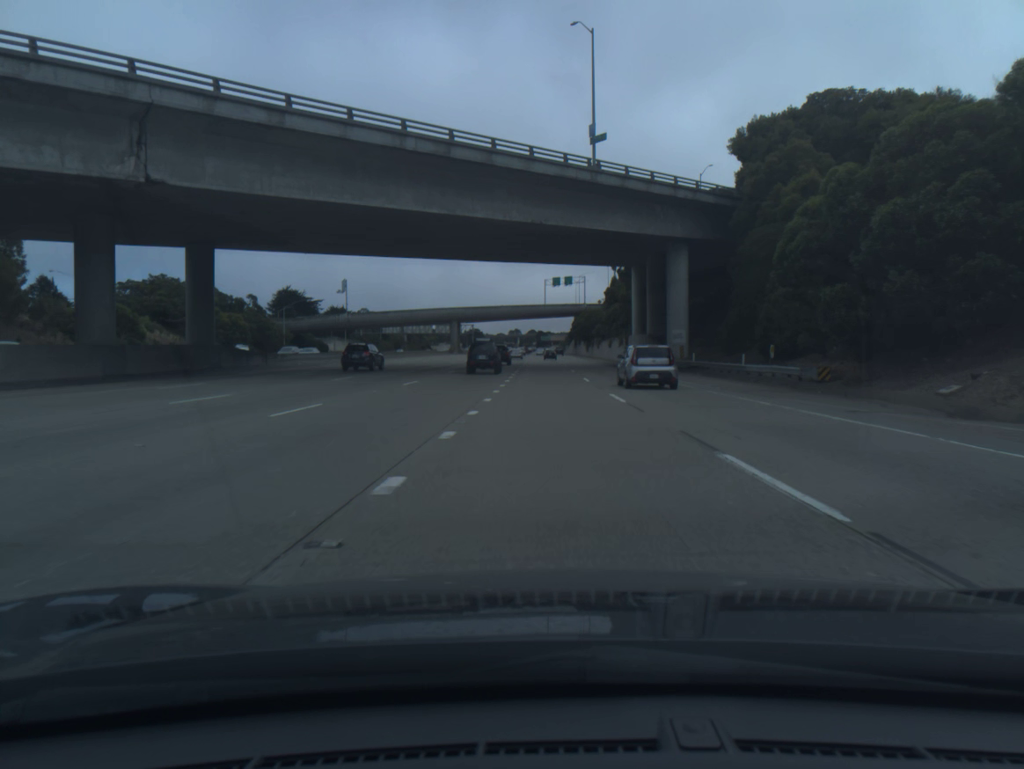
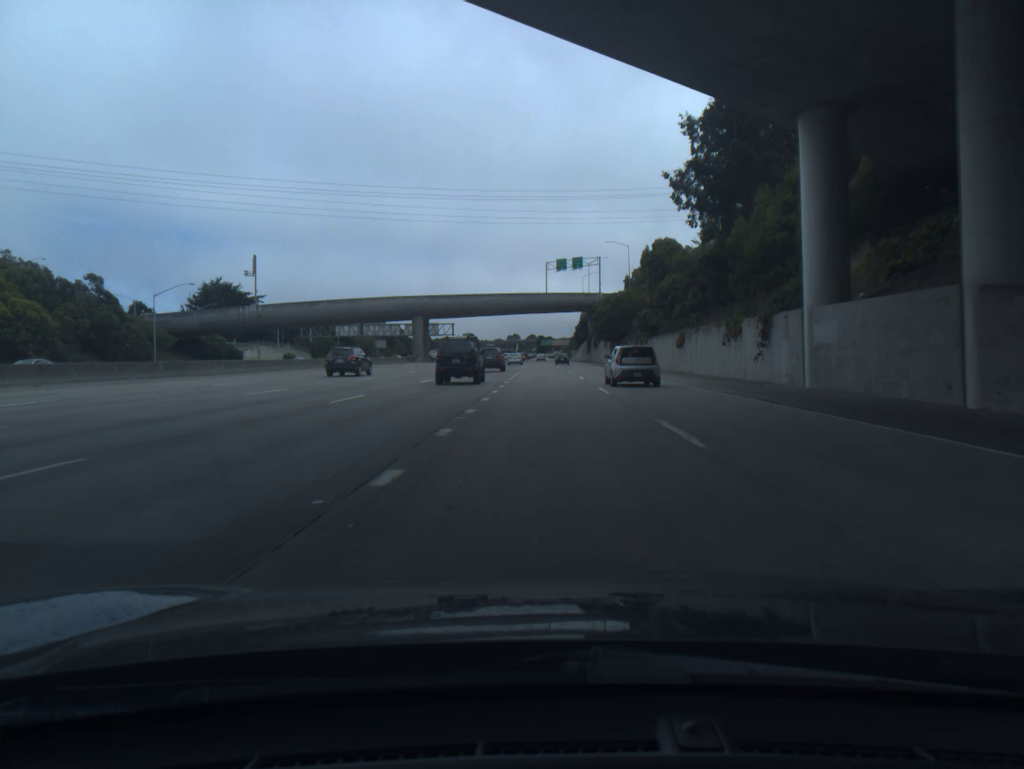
(-0.2, +53.5) m; 0°
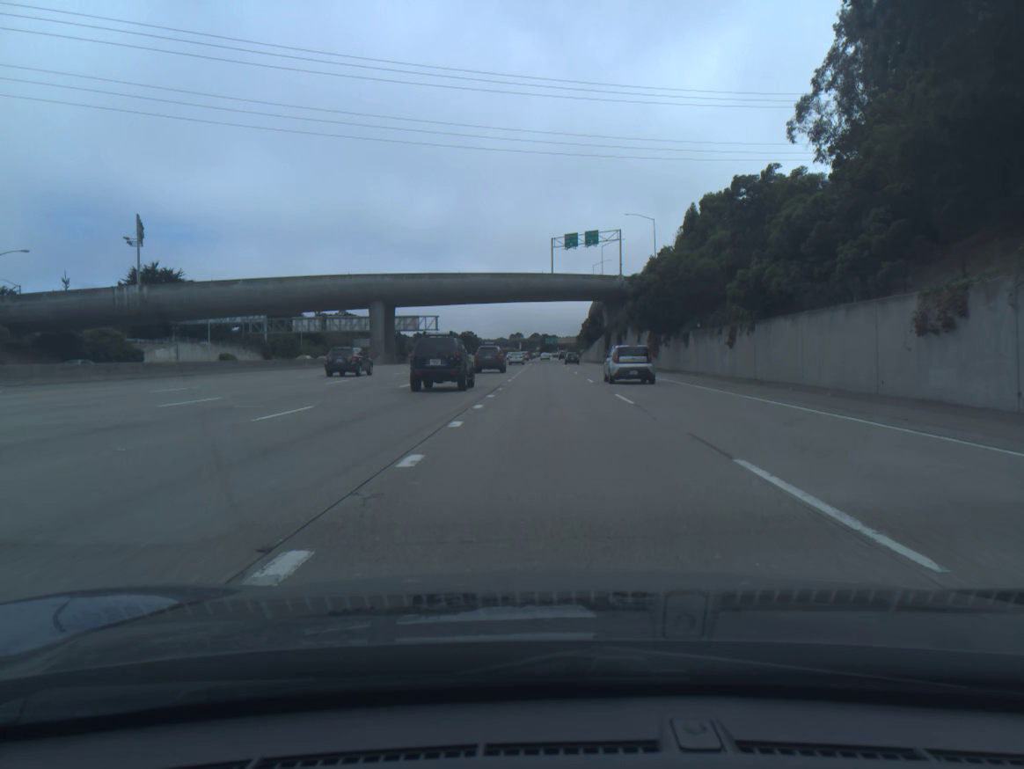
(-0.1, +34.8) m; 0°
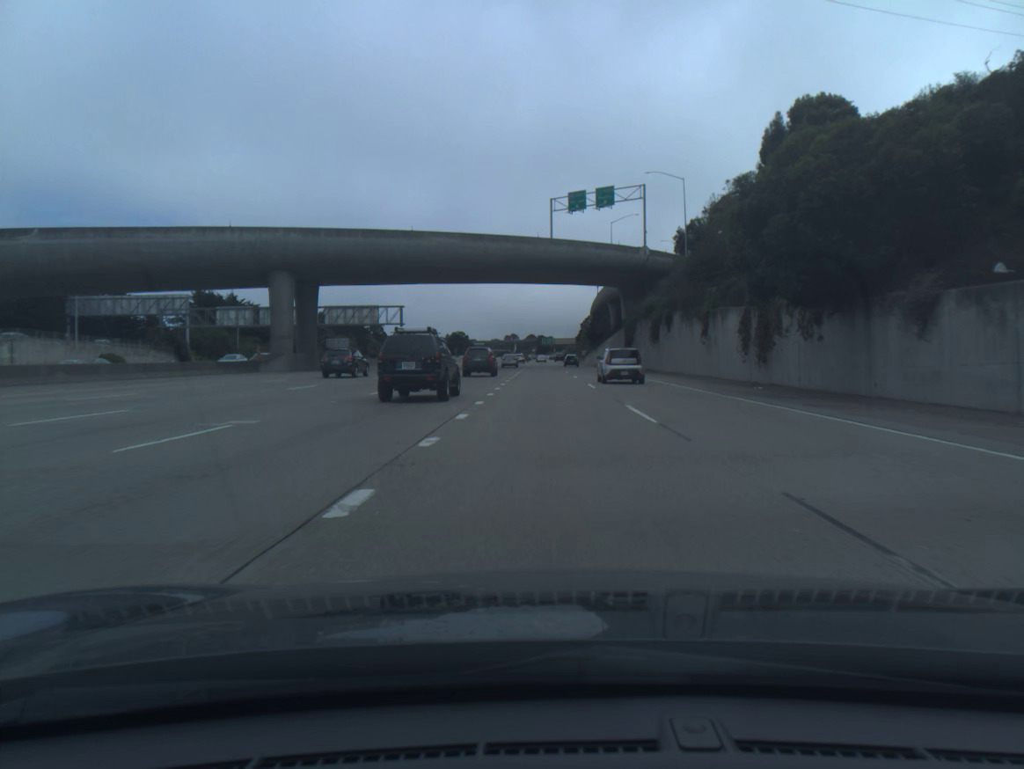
(+0.1, +33.8) m; 0°
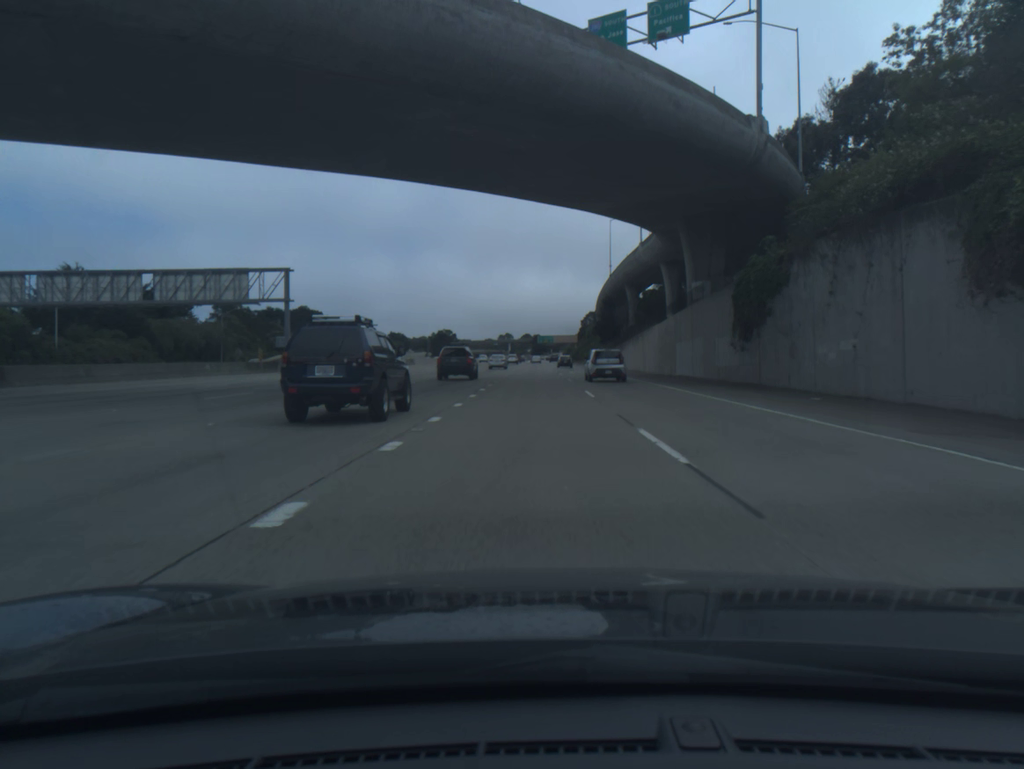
(+0.2, +49.9) m; 0°
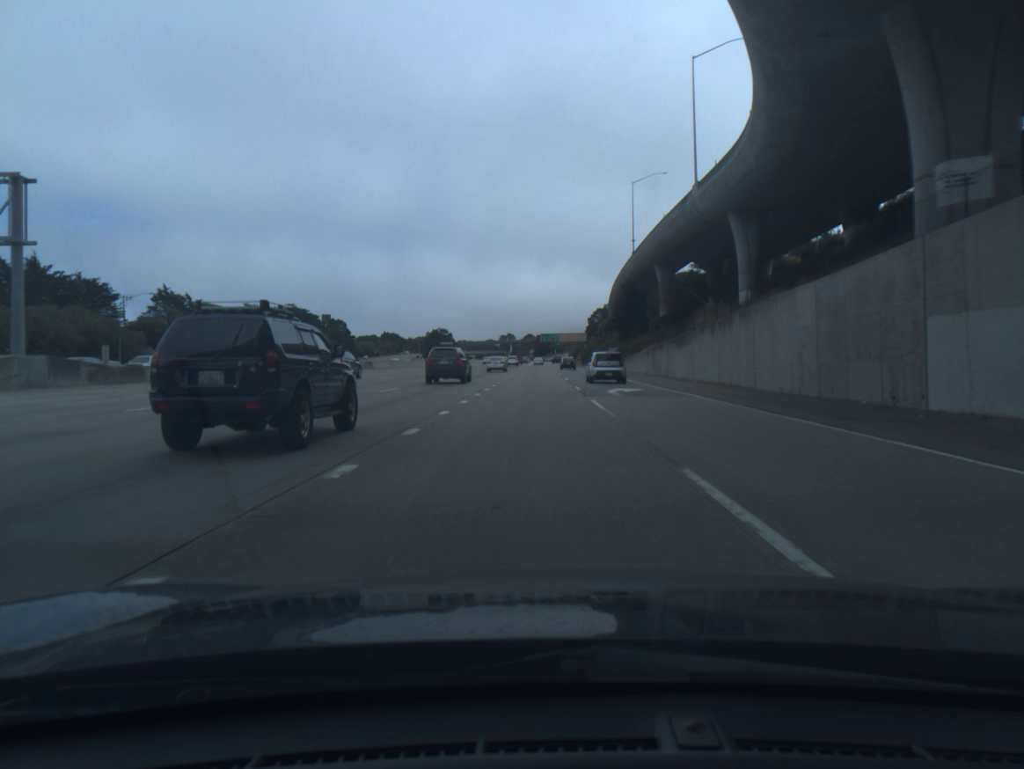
(-0.1, +33.6) m; 0°
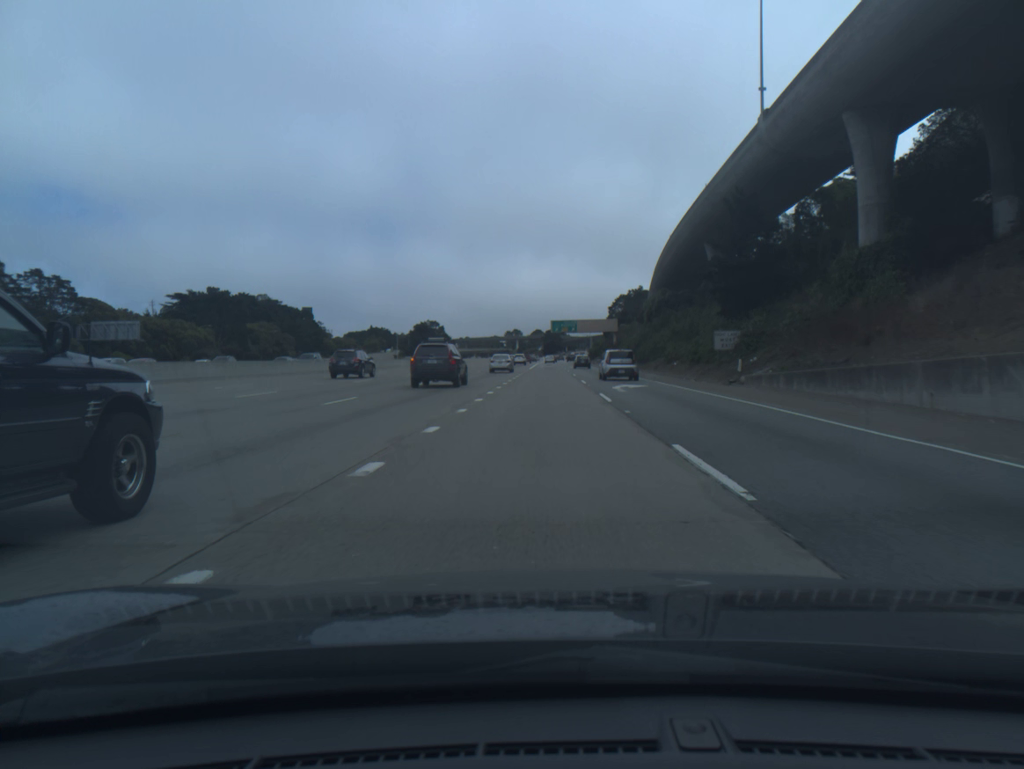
(-0.4, +67.3) m; -1°
